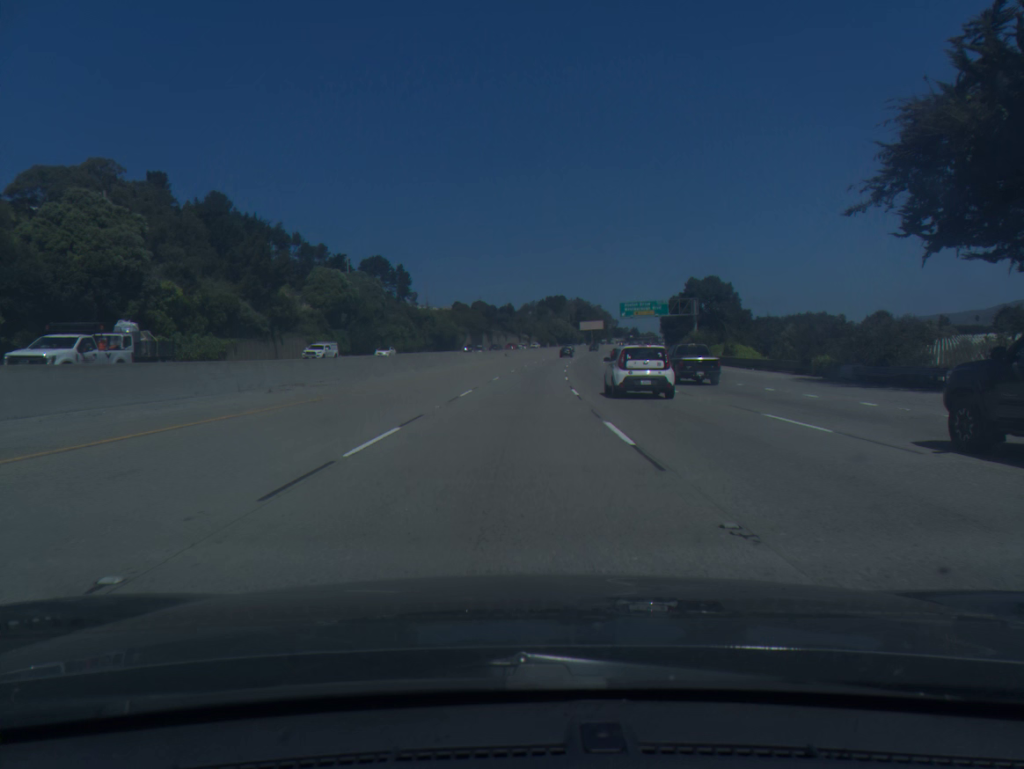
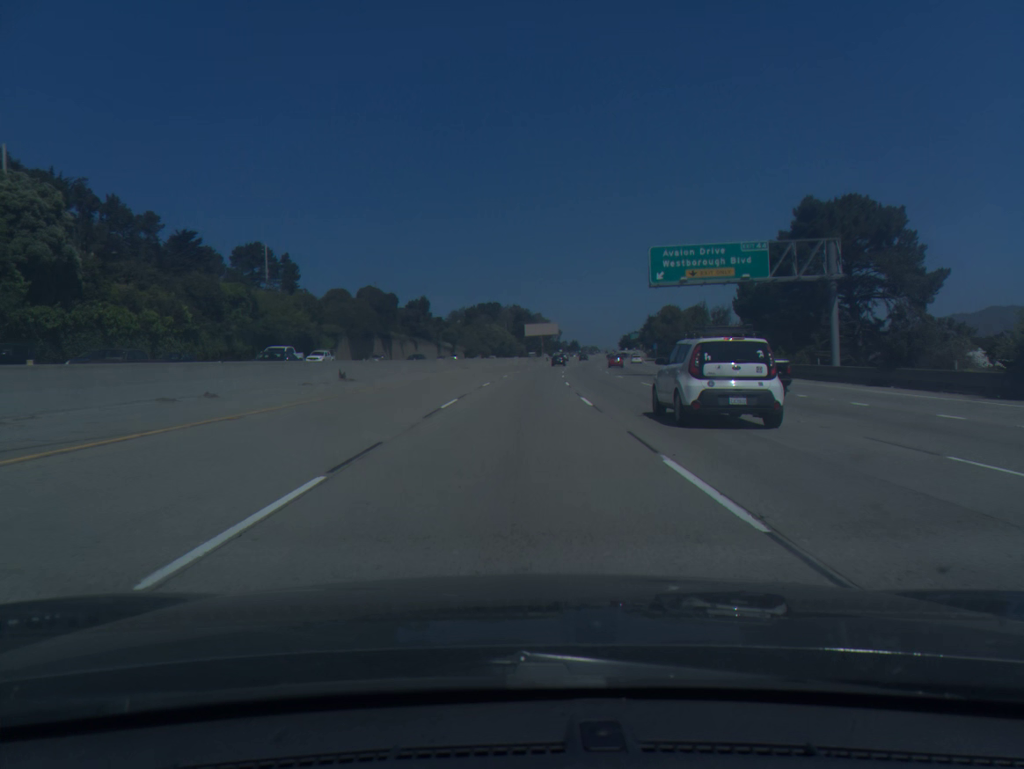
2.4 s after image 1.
(+3.2, +78.3) m; +5°
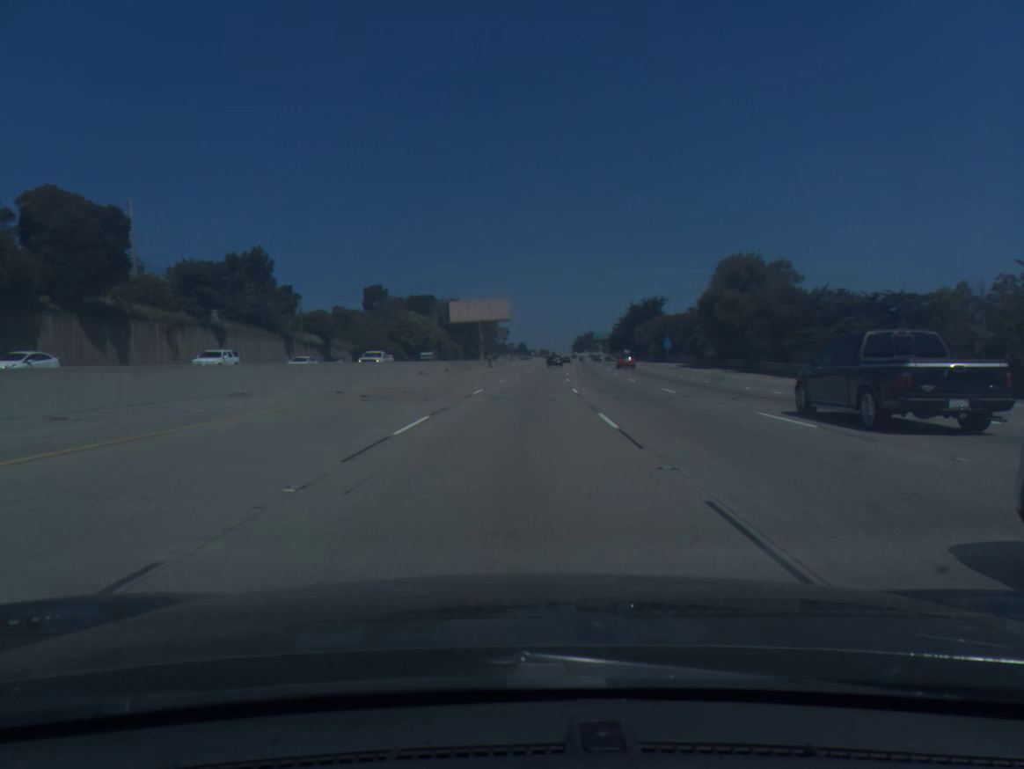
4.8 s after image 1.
(+3.1, +79.3) m; +4°
